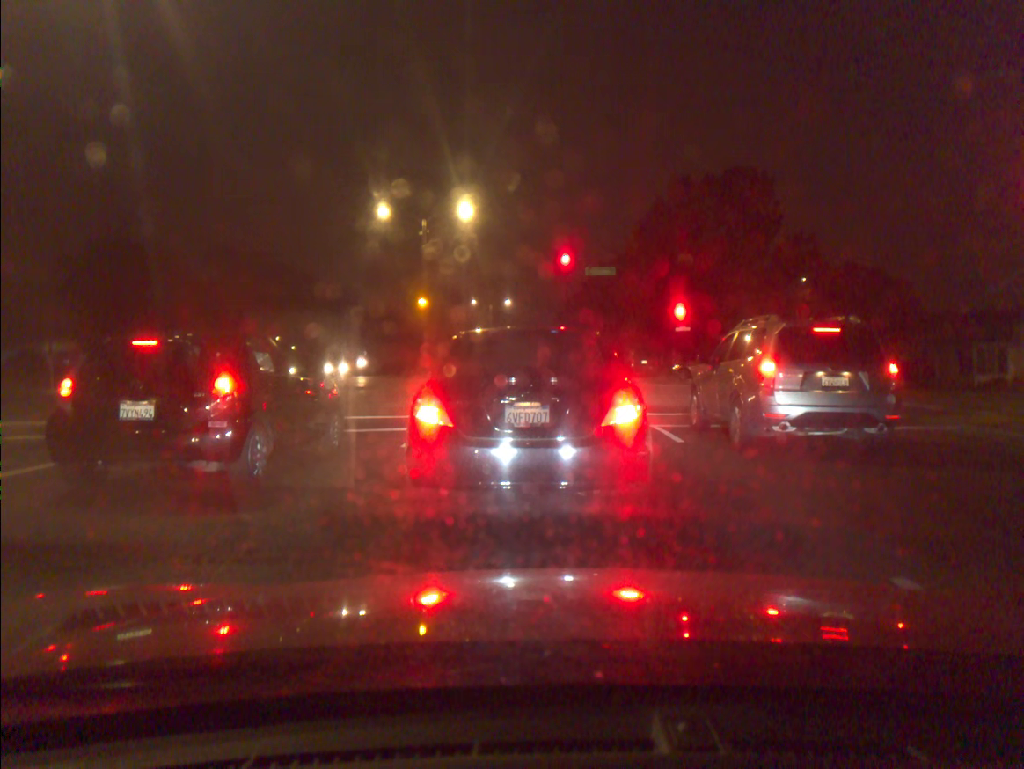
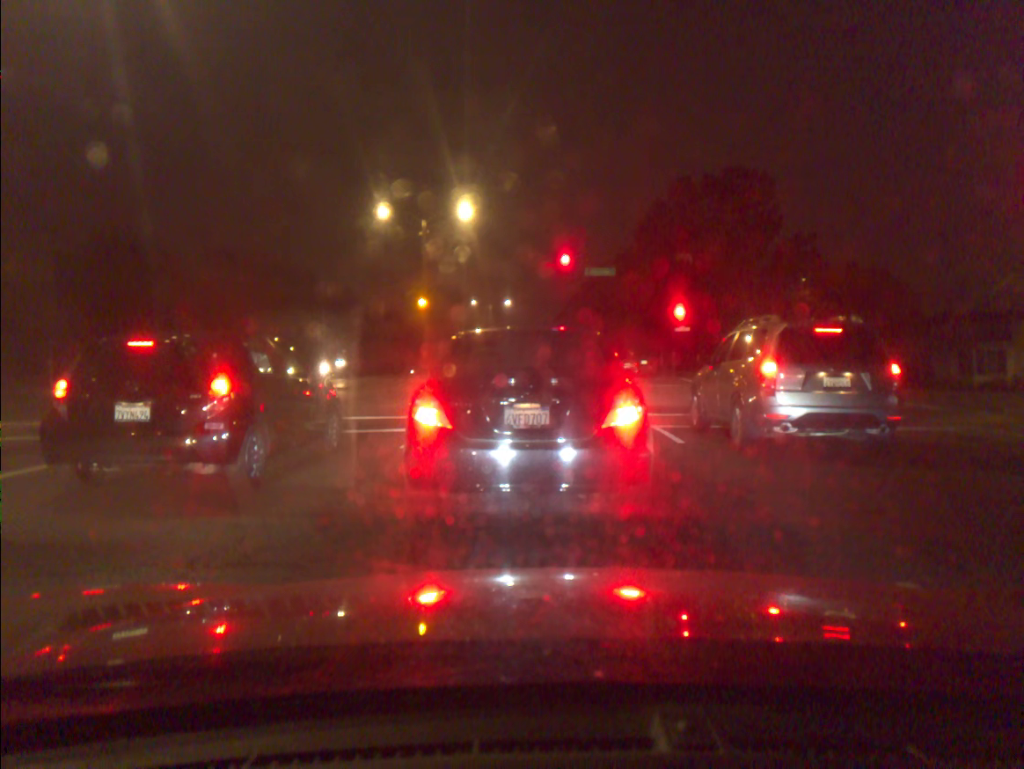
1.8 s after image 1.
(0.0, +0.1) m; 0°
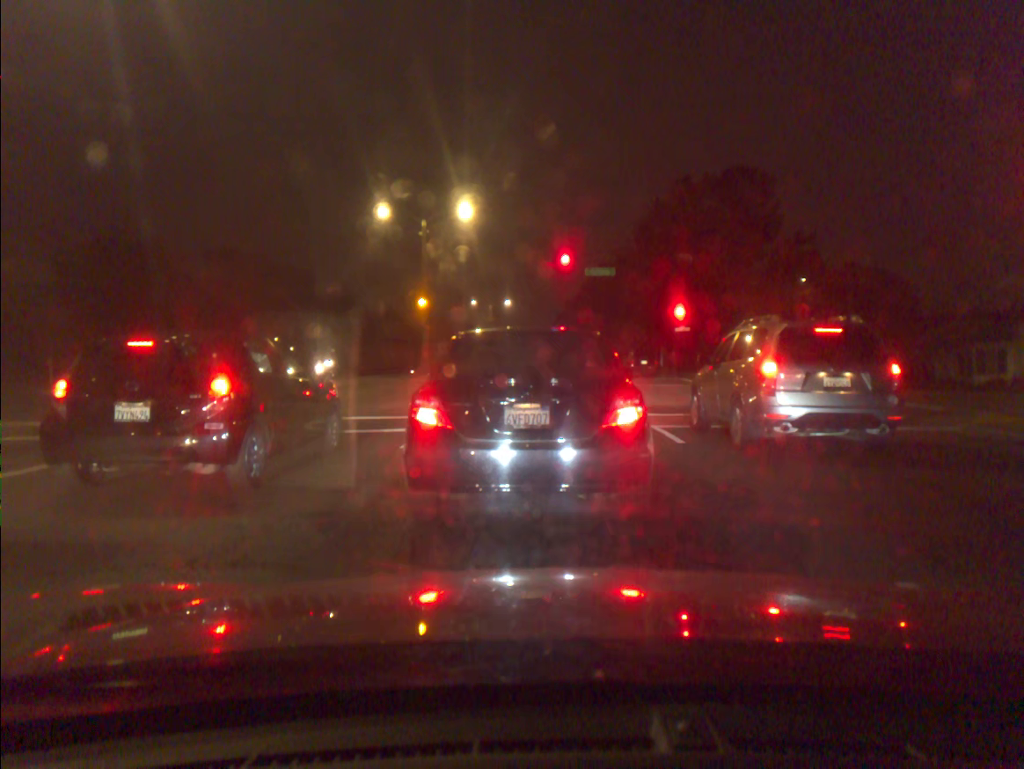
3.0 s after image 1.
(0.0, 0.0) m; 0°
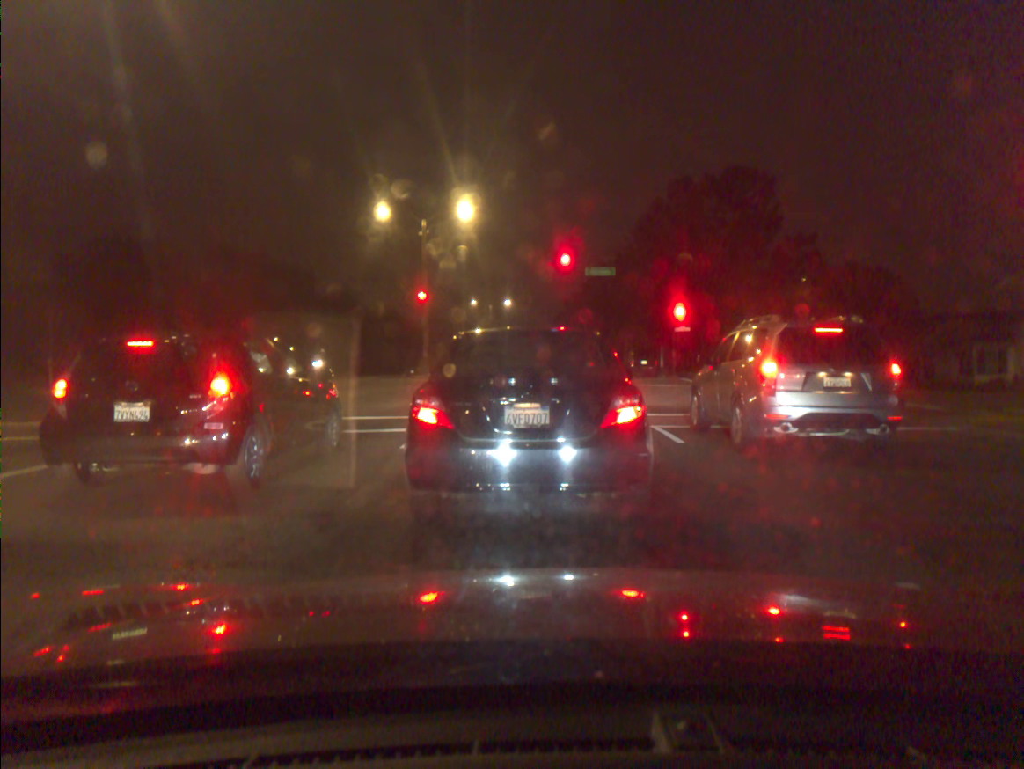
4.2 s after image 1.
(0.0, 0.0) m; 0°
